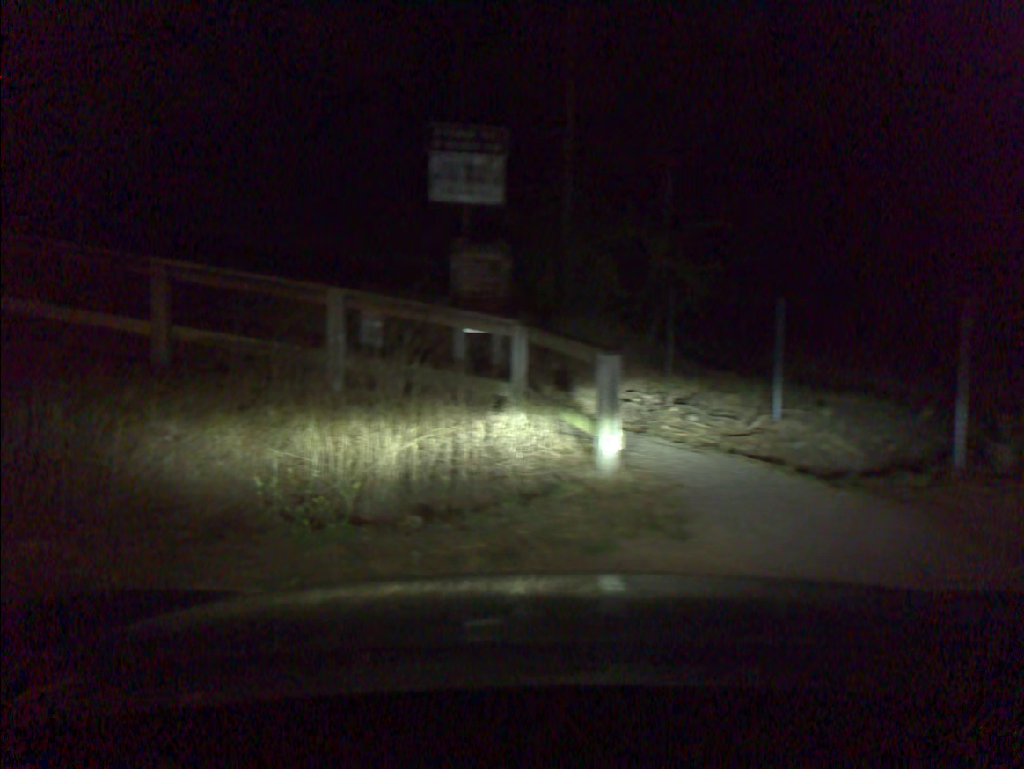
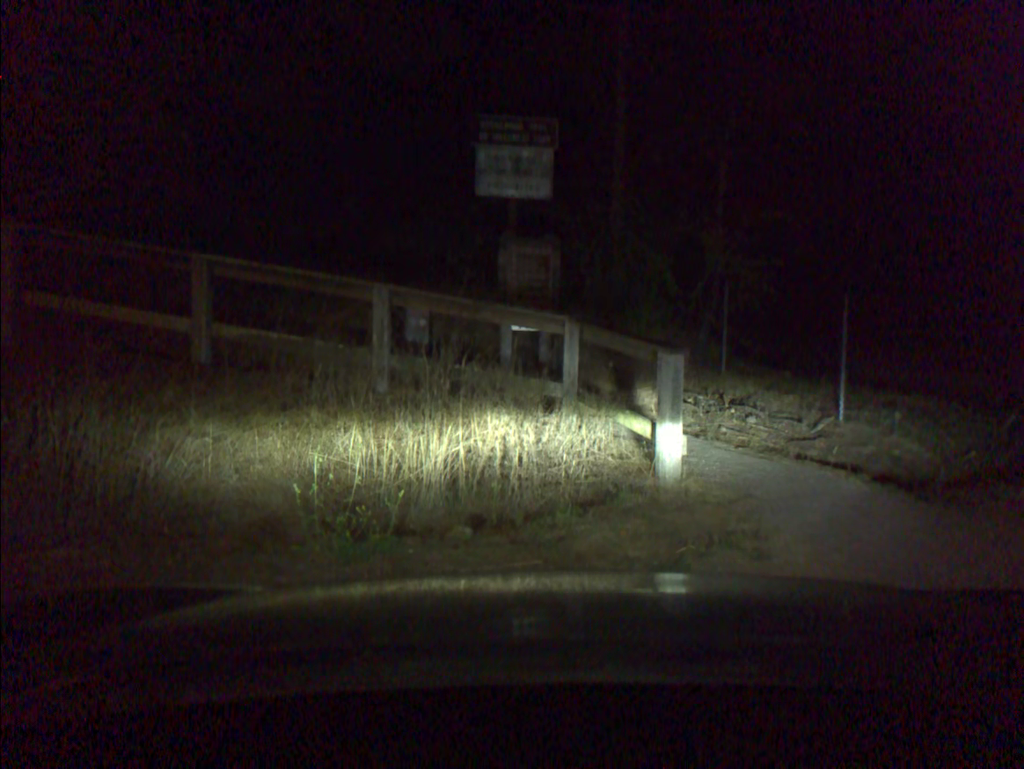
(-0.1, +0.4) m; -3°
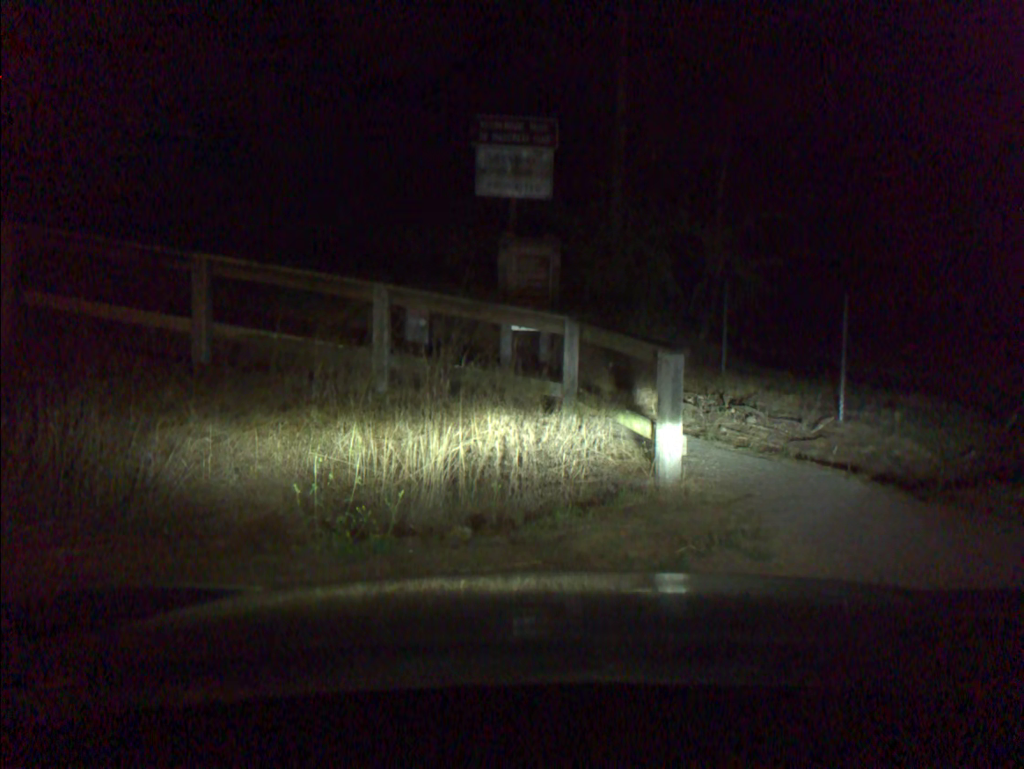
(0.0, 0.0) m; 0°
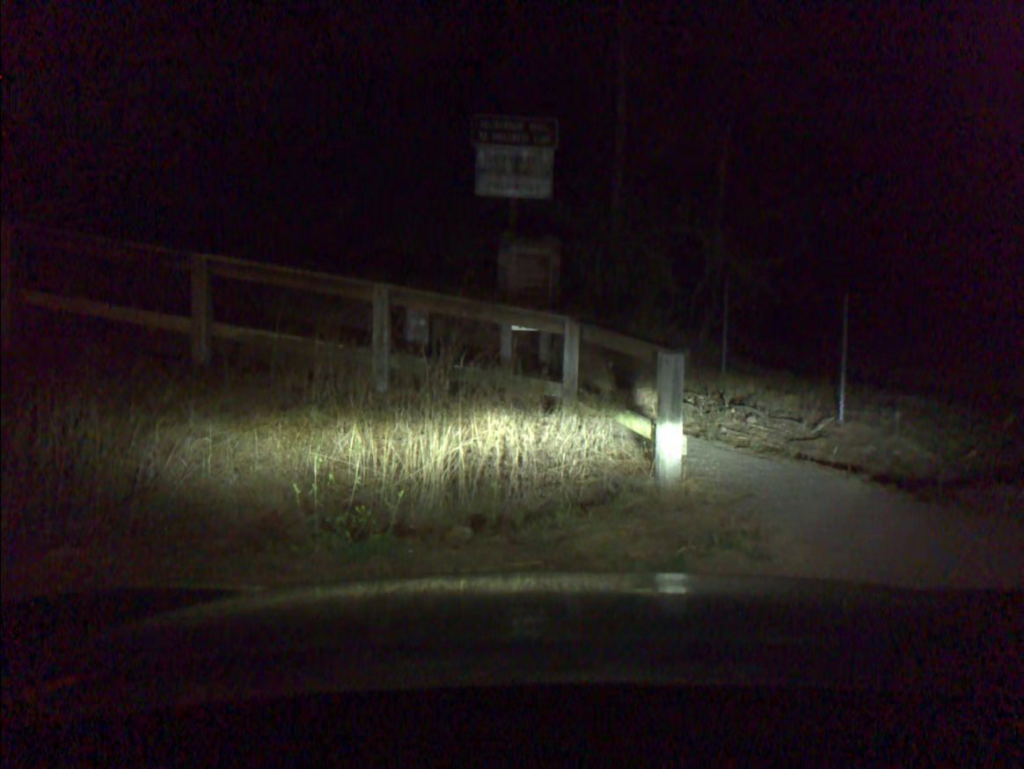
(0.0, 0.0) m; 0°
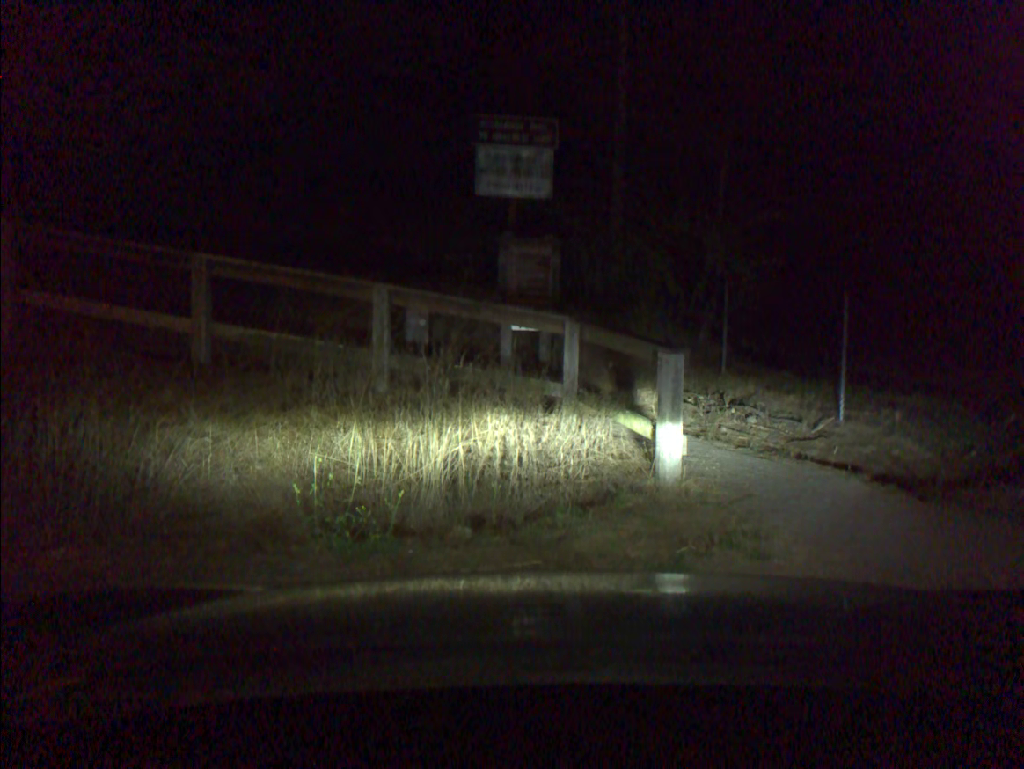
(0.0, 0.0) m; 0°
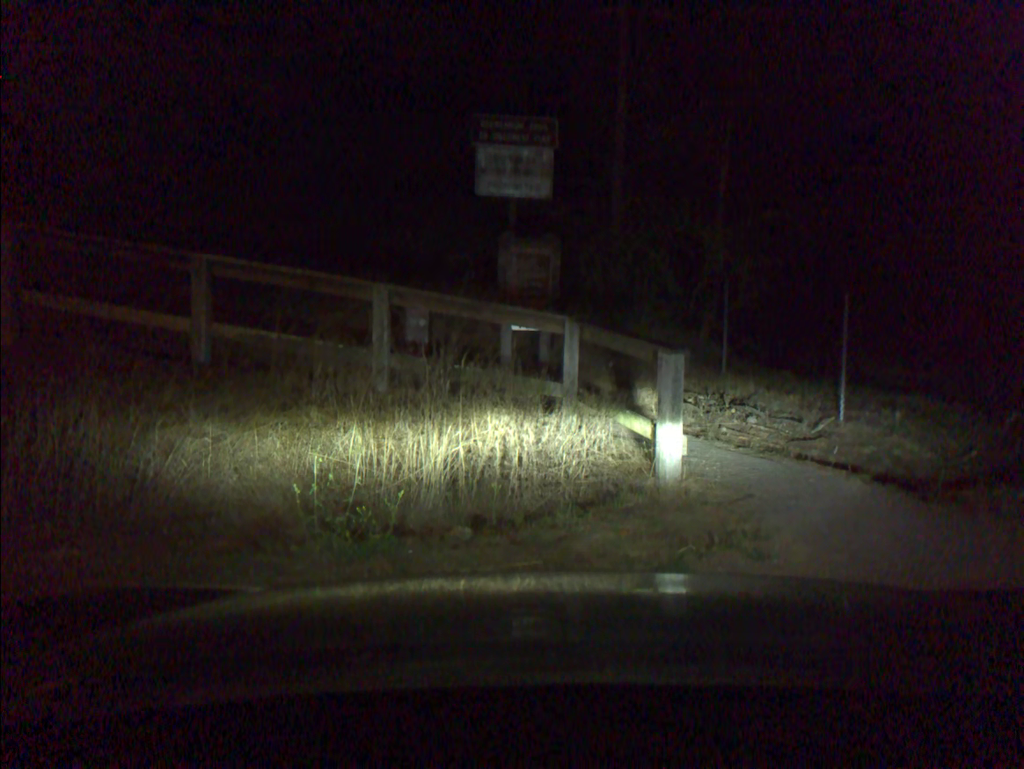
(0.0, 0.0) m; 0°
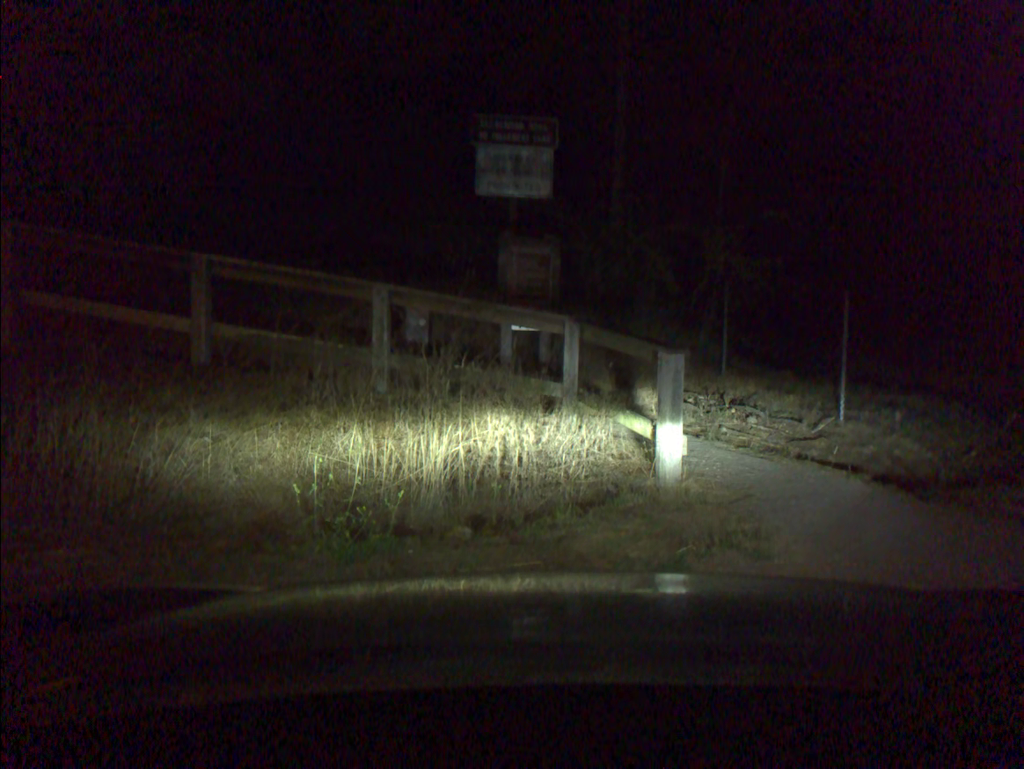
(0.0, 0.0) m; 0°
